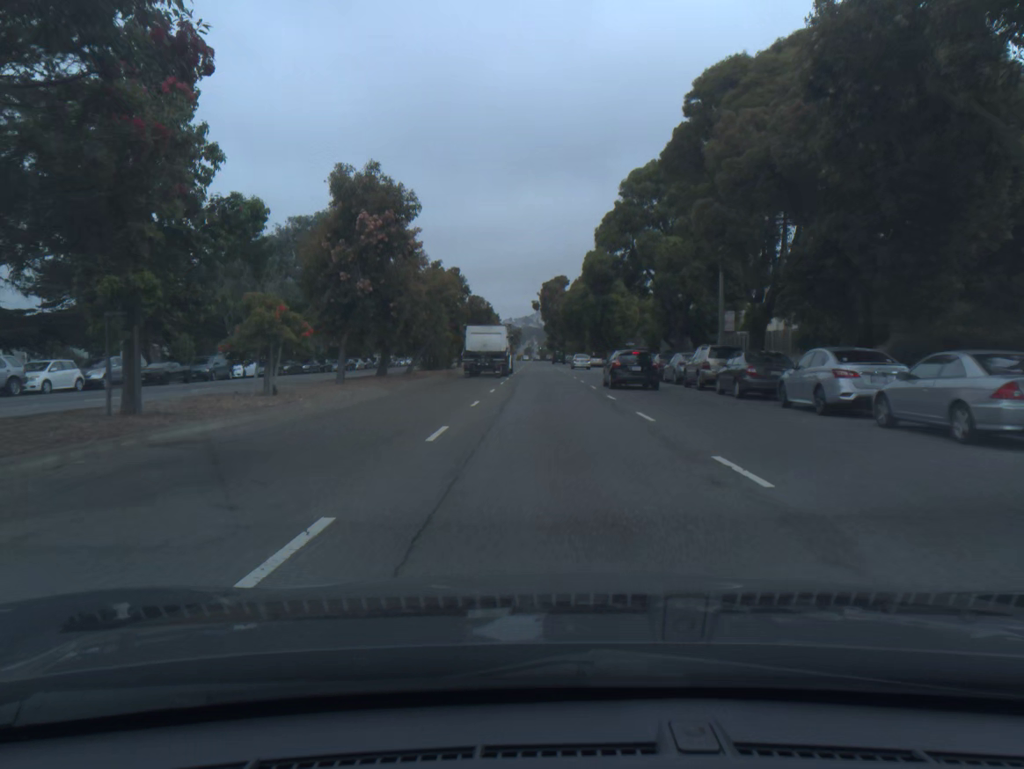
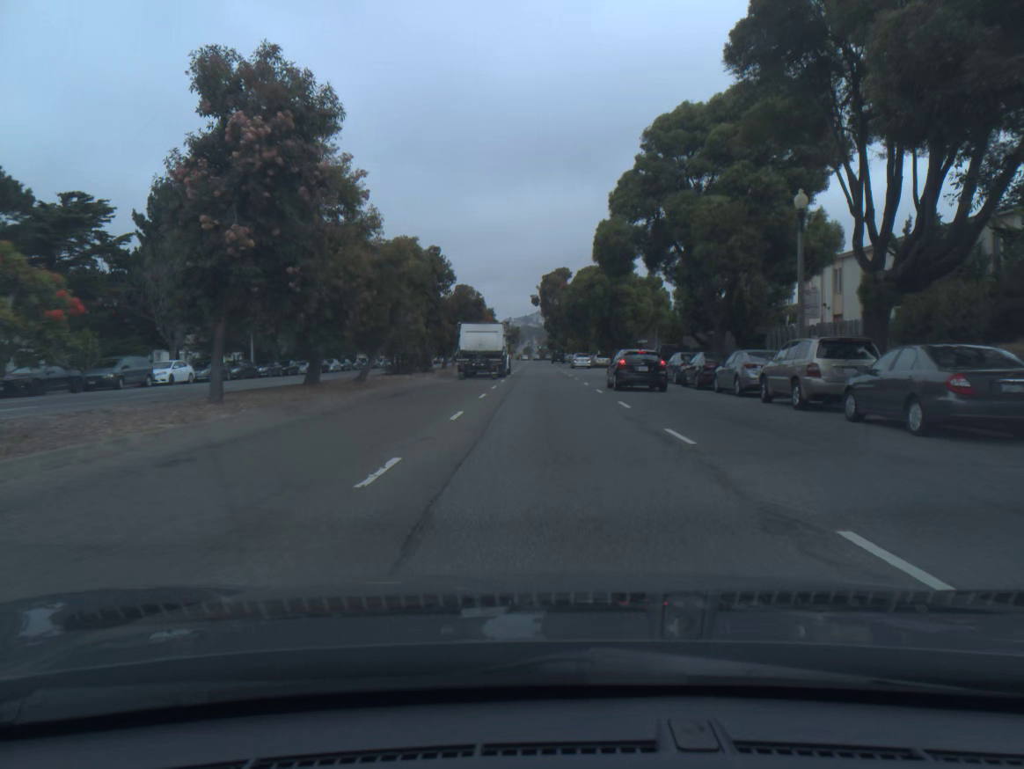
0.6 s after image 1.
(0.0, +11.4) m; 0°
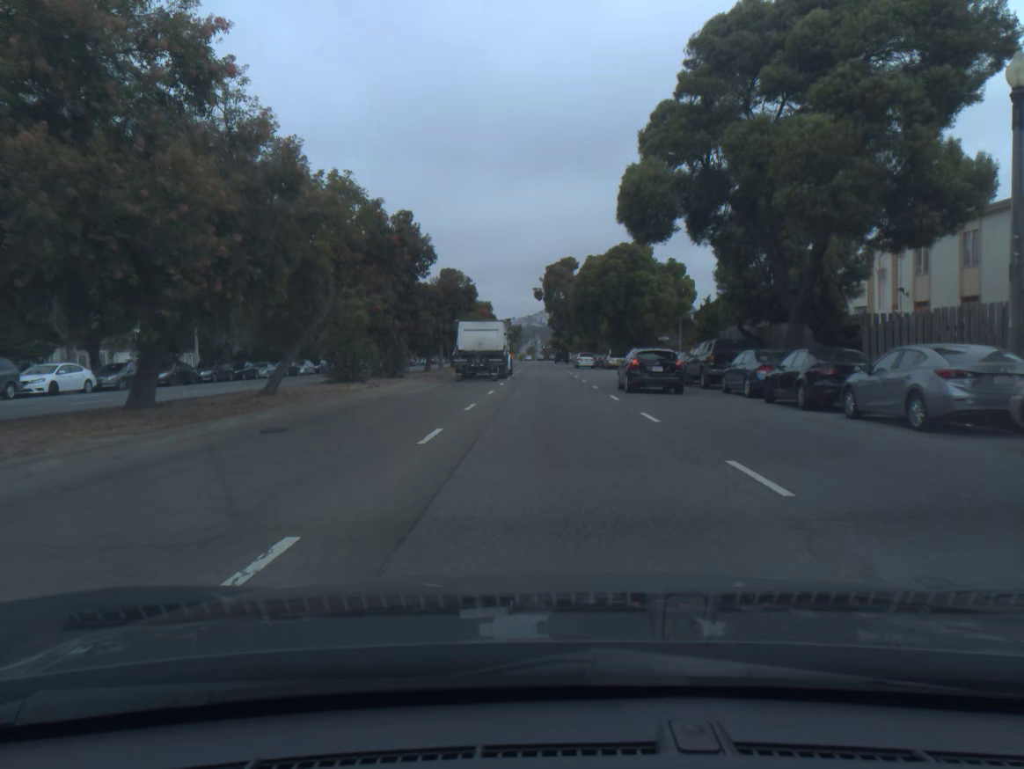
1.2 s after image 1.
(0.0, +11.4) m; 0°
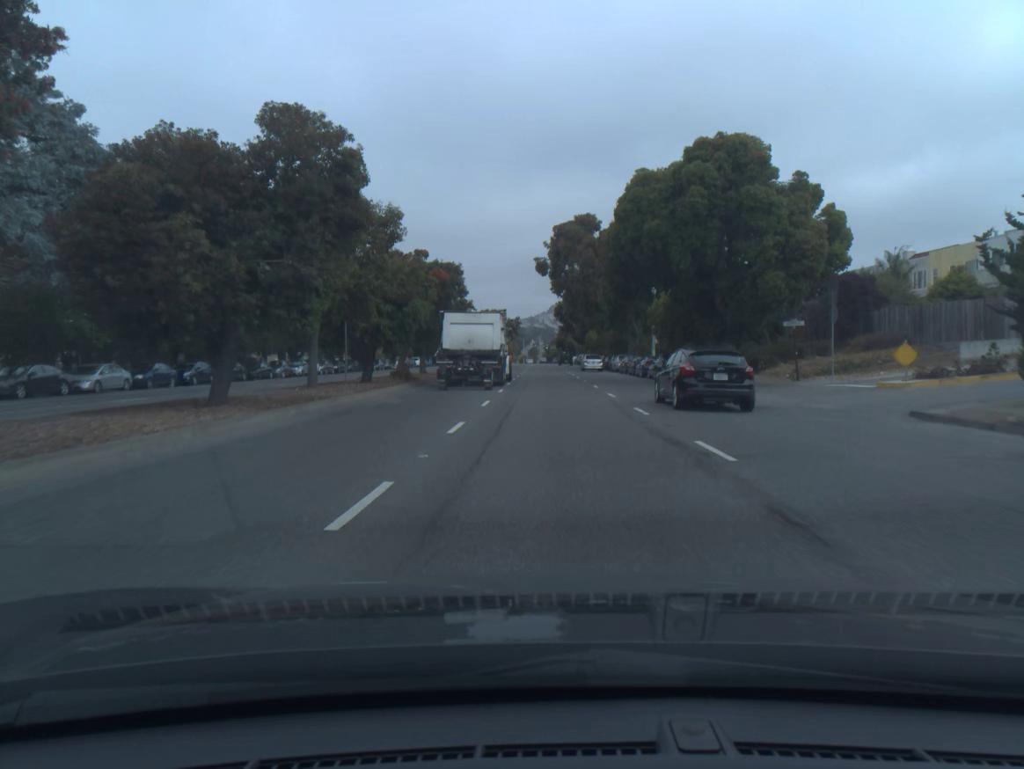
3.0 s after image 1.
(-0.2, +34.2) m; 0°
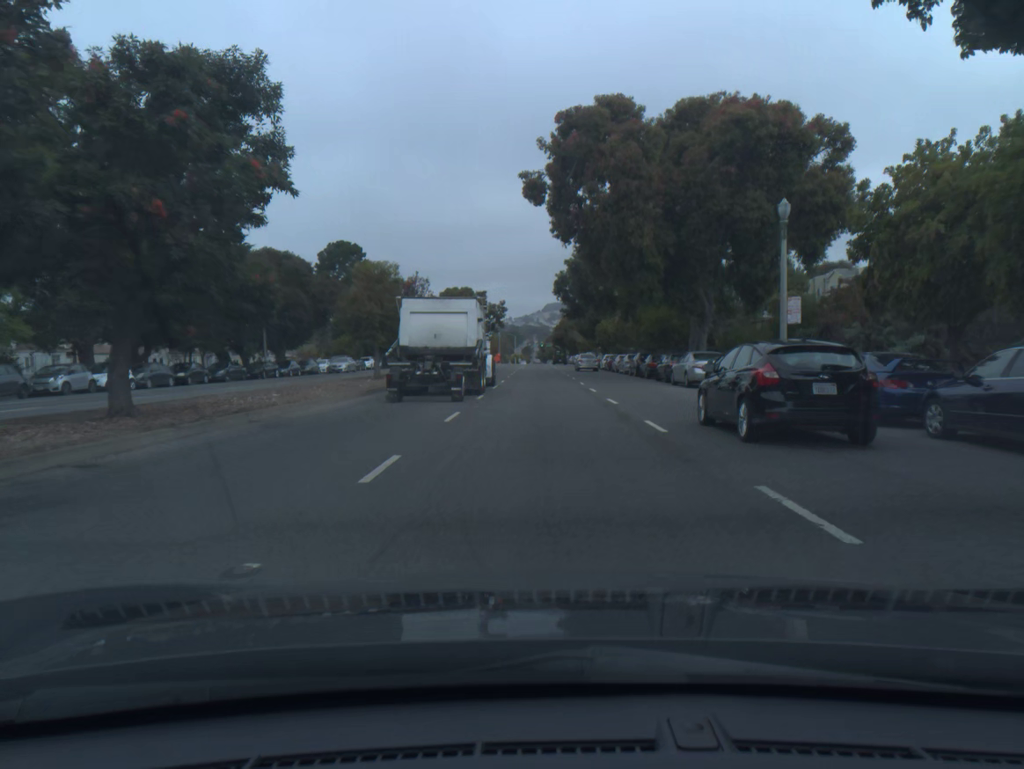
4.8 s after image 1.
(+0.2, +33.9) m; 0°
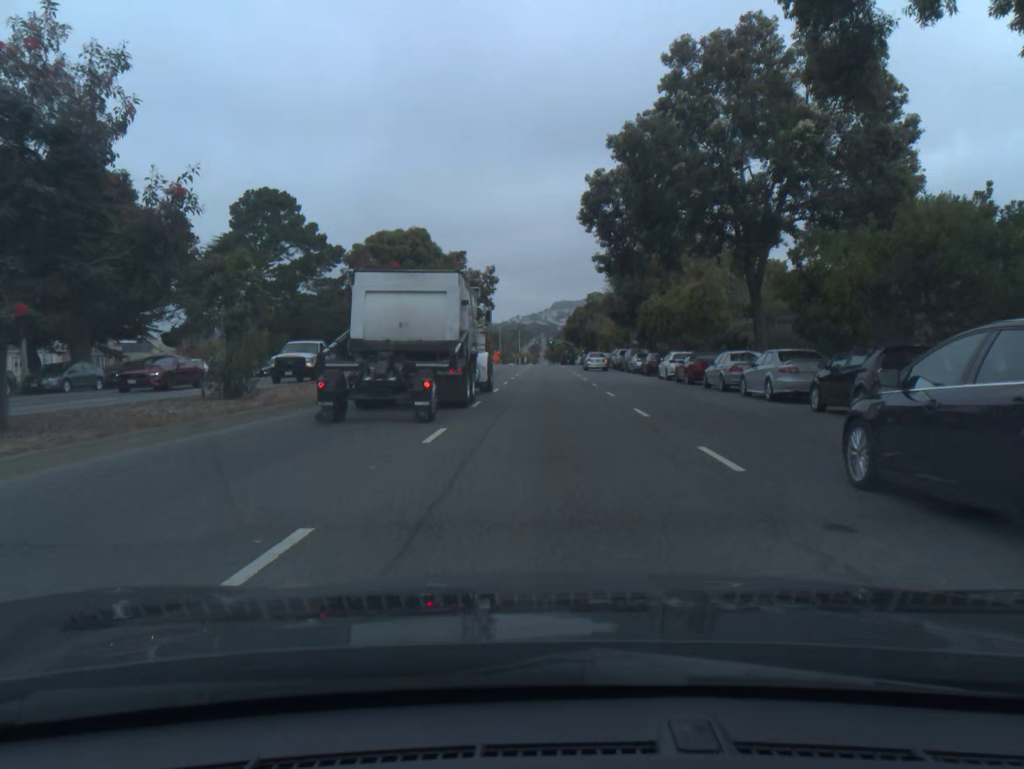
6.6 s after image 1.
(-0.1, +33.3) m; 0°
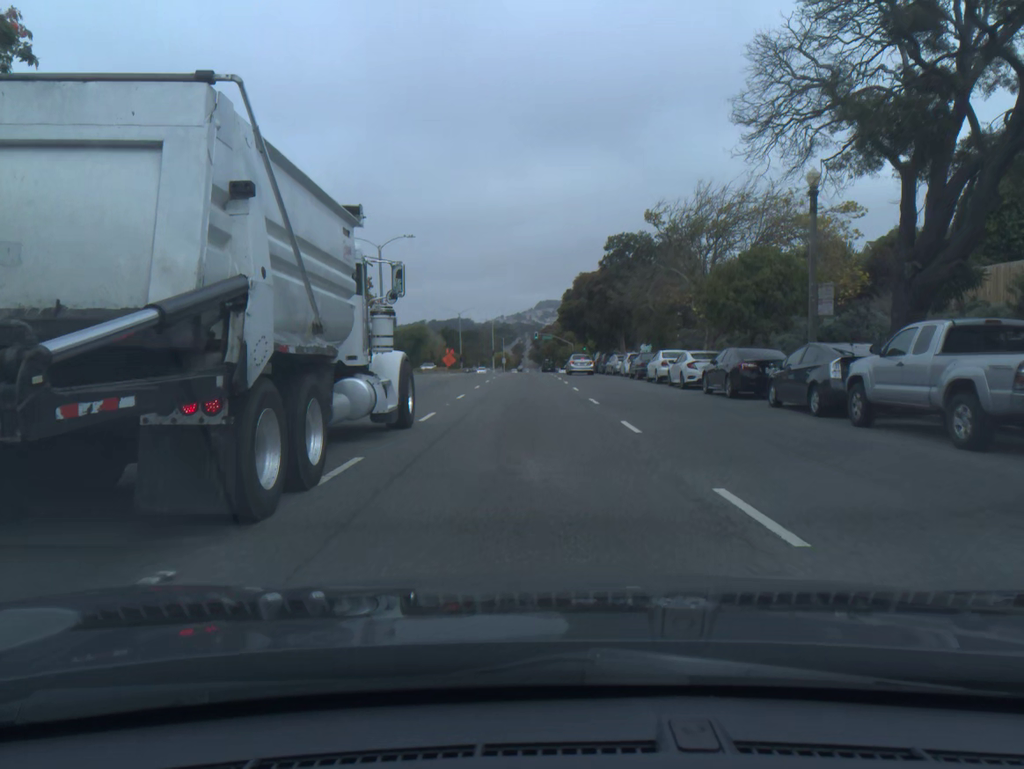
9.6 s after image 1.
(+0.6, +54.4) m; +1°
